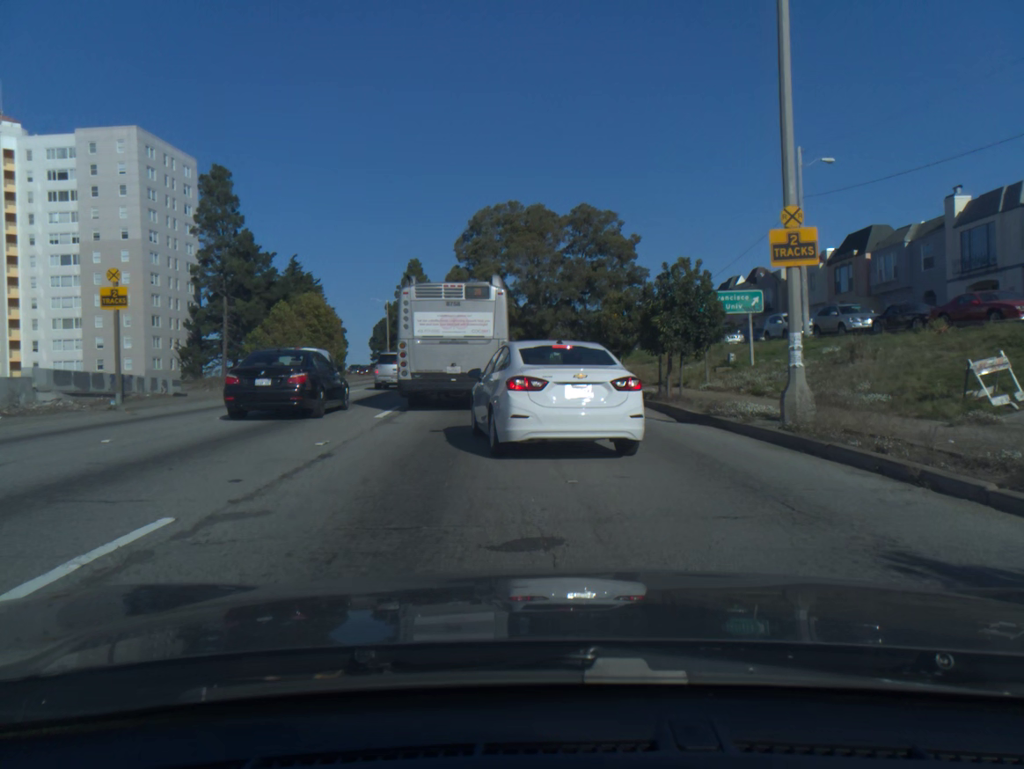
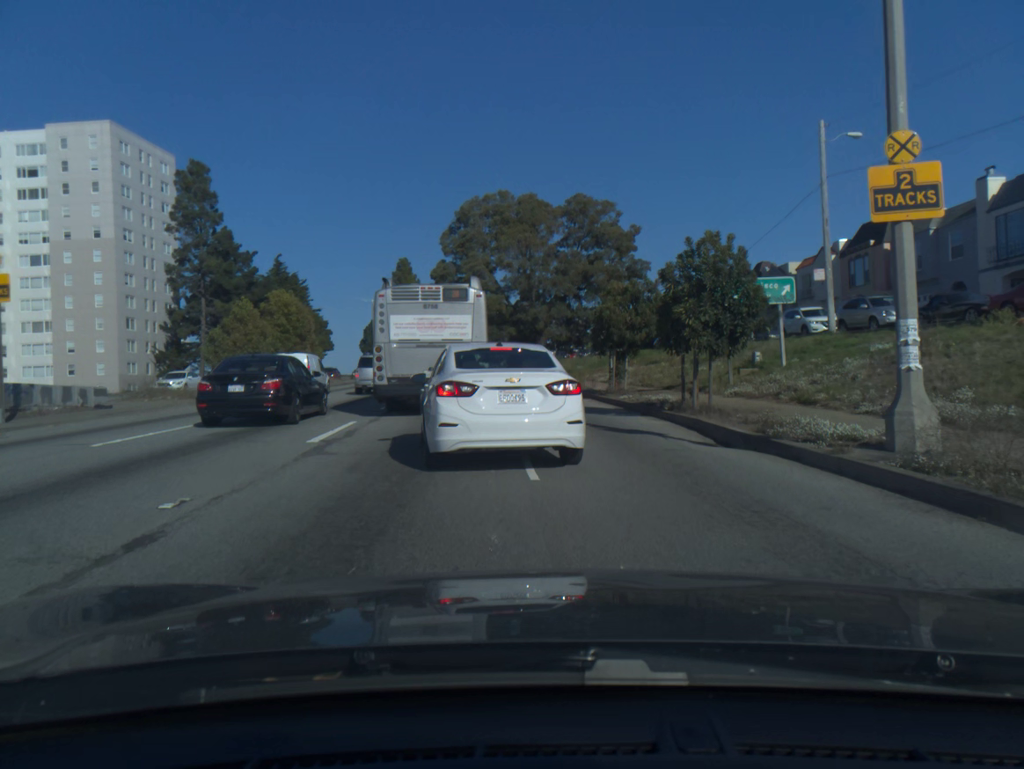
(0.0, +4.2) m; +1°
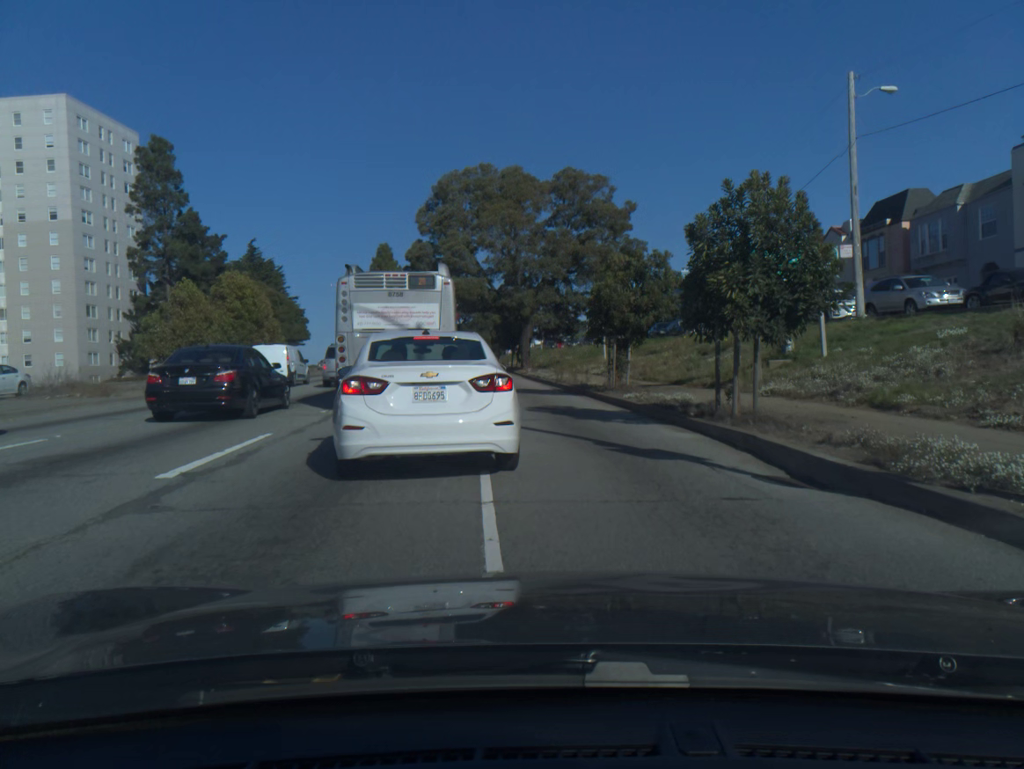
(0.0, +4.3) m; +1°
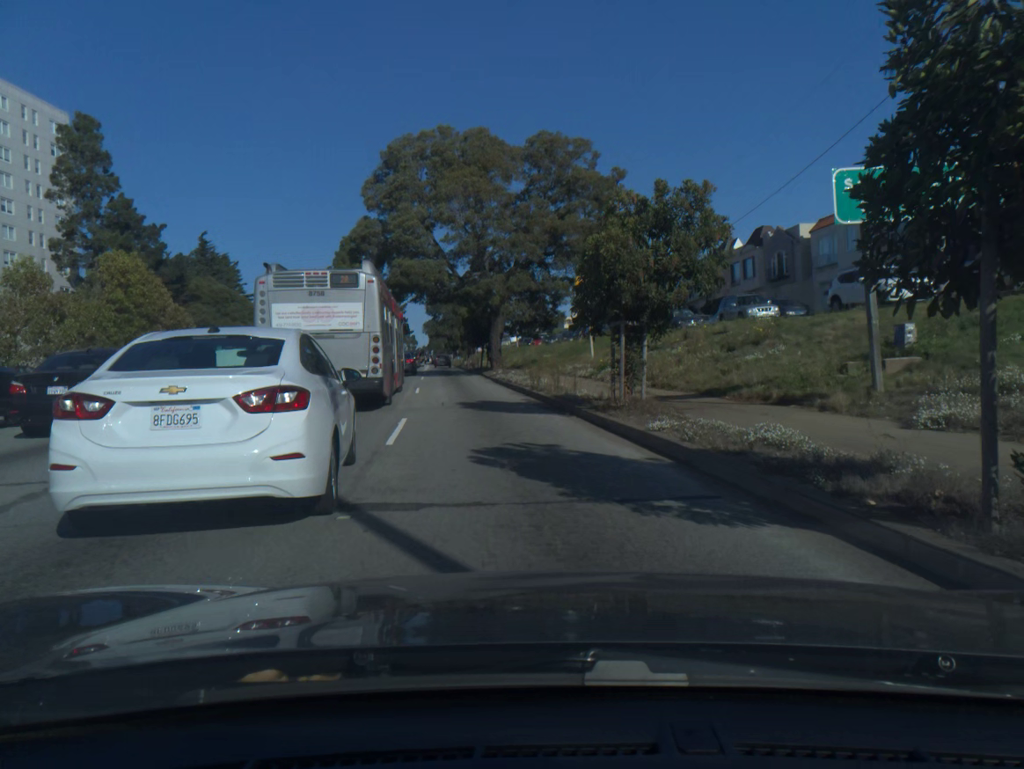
(+0.2, +8.1) m; +1°
